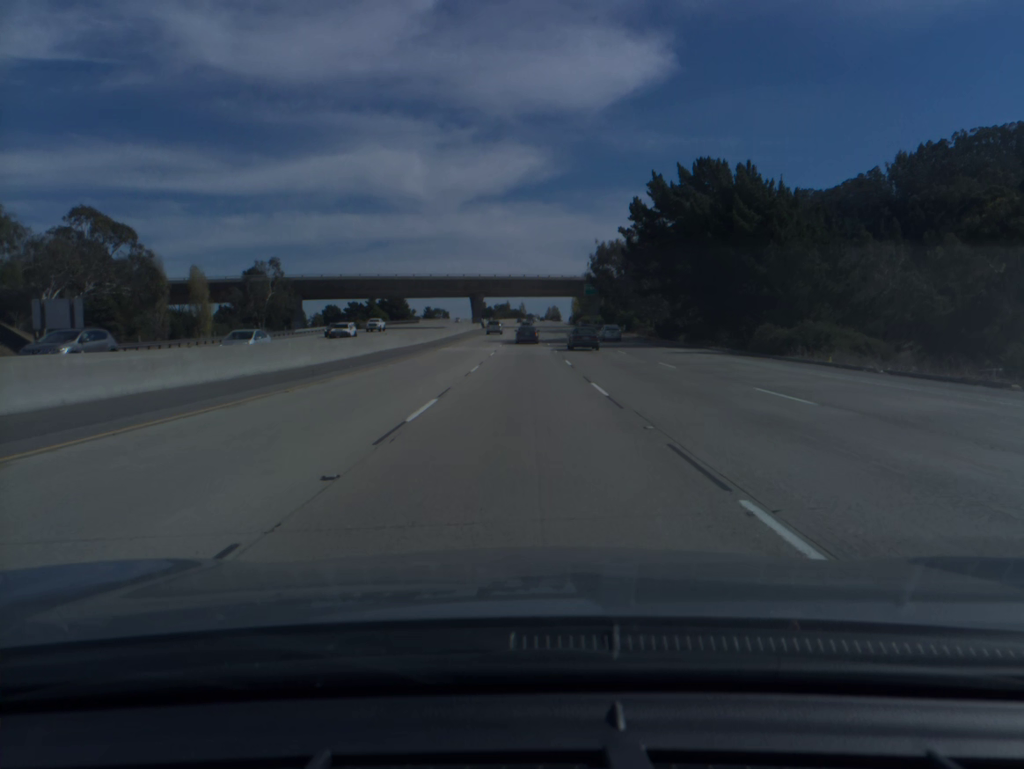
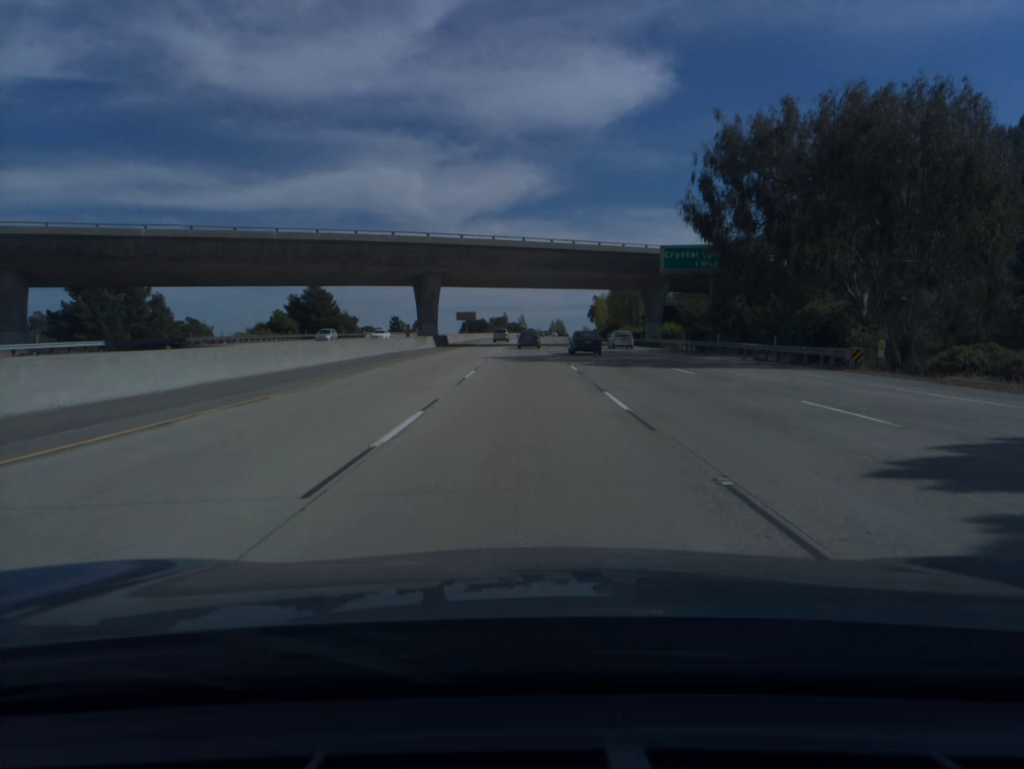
(-0.1, +74.2) m; 0°
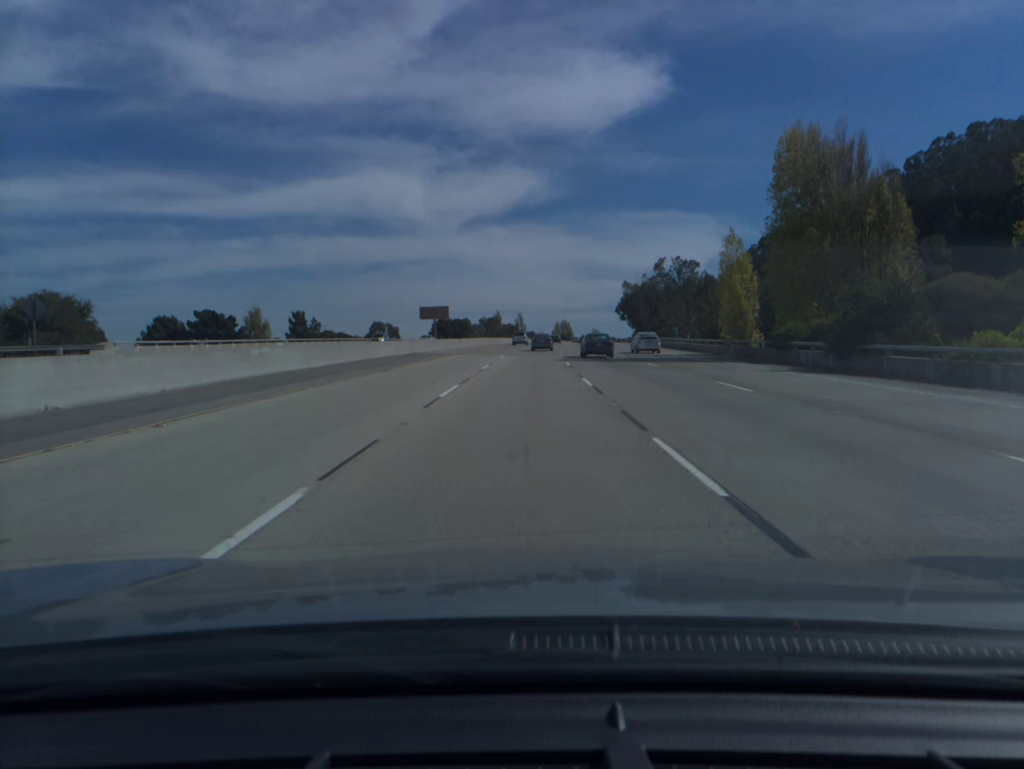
(0.0, +92.3) m; 0°
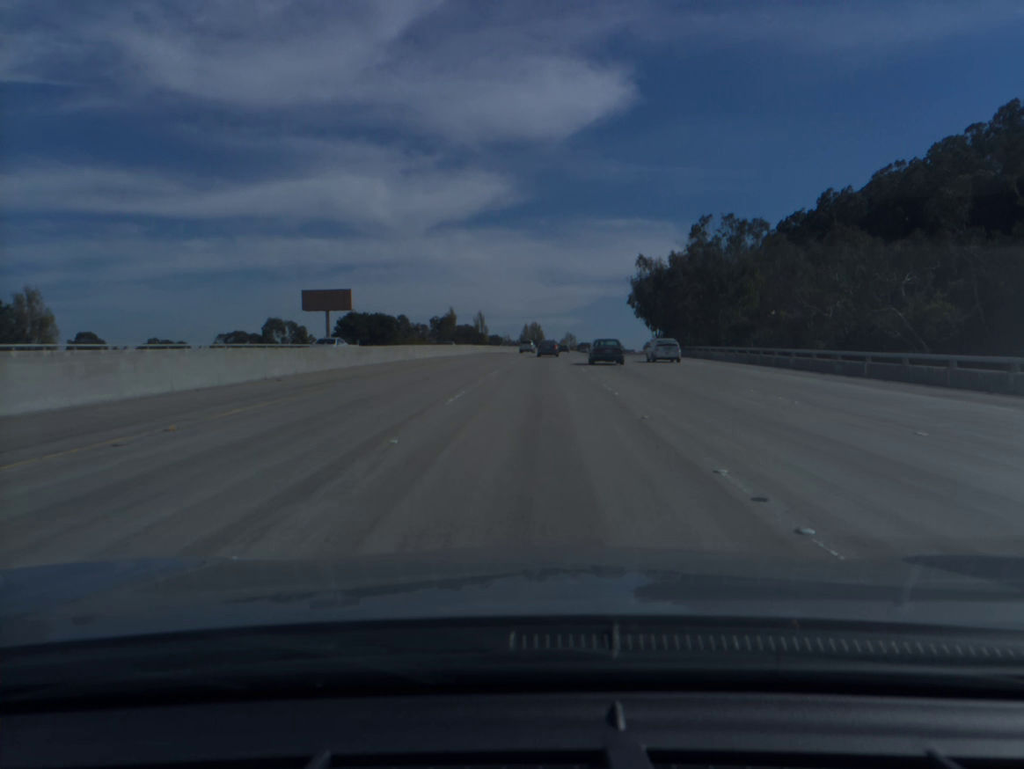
(+1.3, +74.4) m; +3°
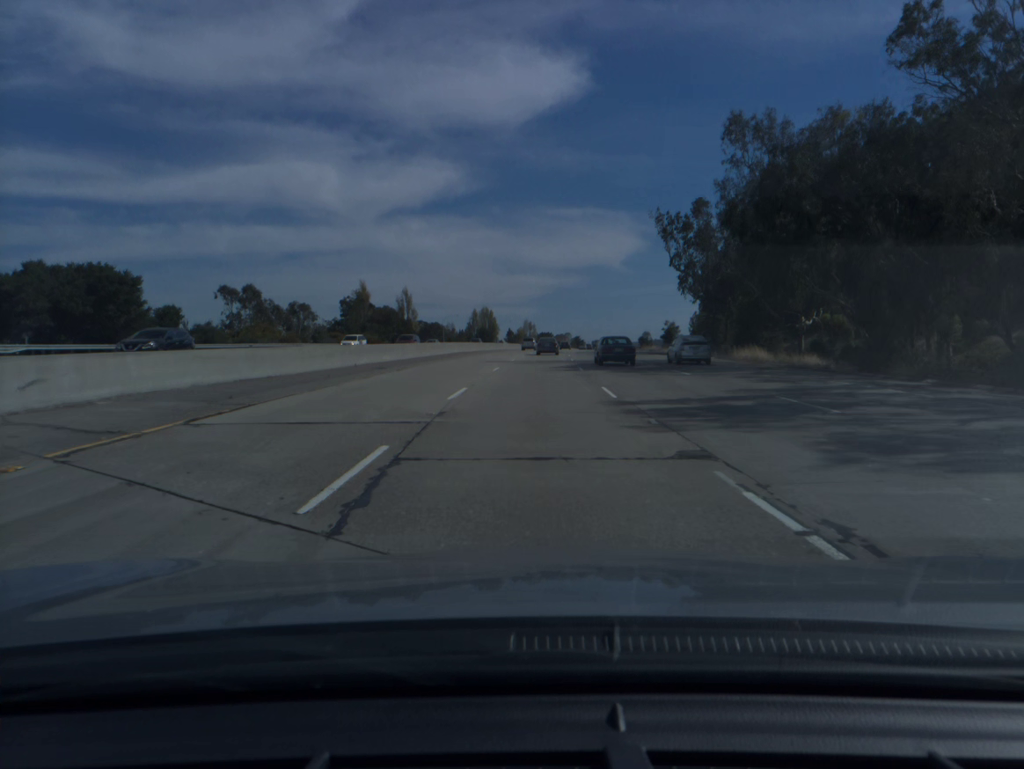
(+2.0, +75.7) m; +3°
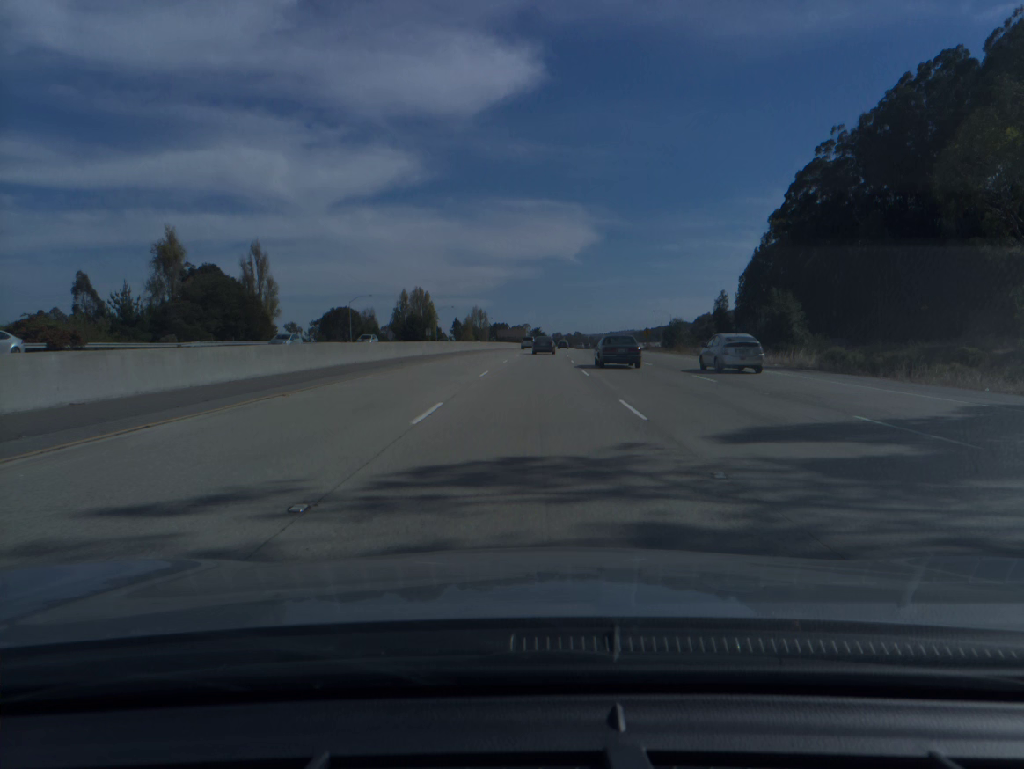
(+2.2, +76.4) m; +3°
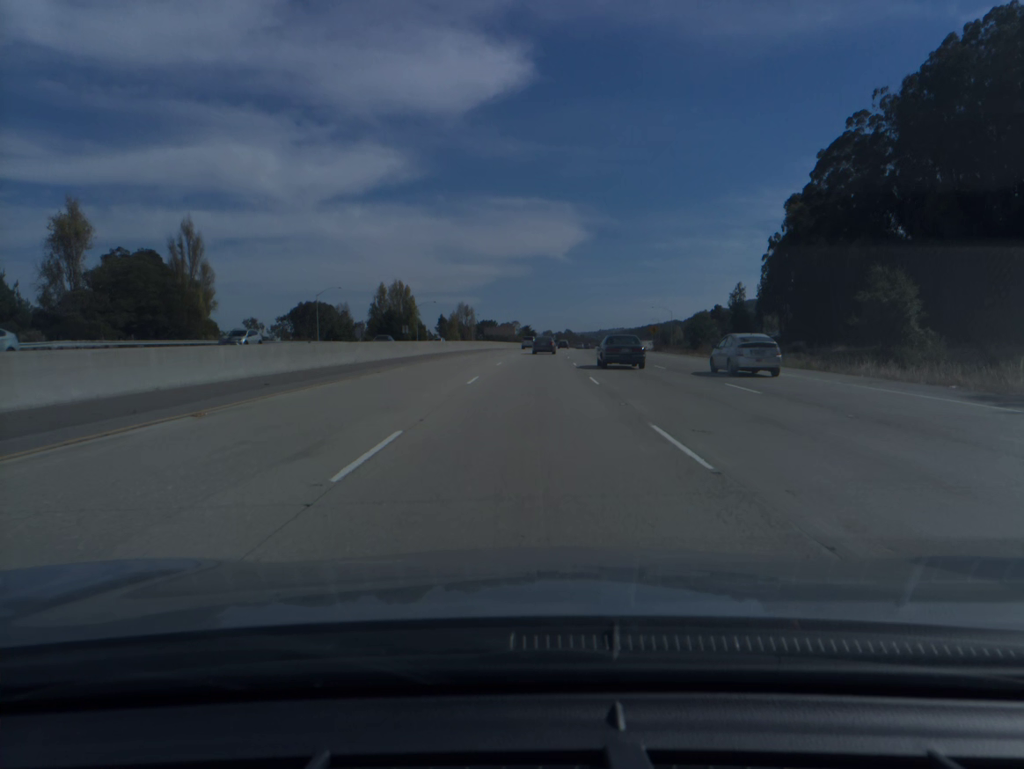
(+0.1, +19.1) m; +1°
